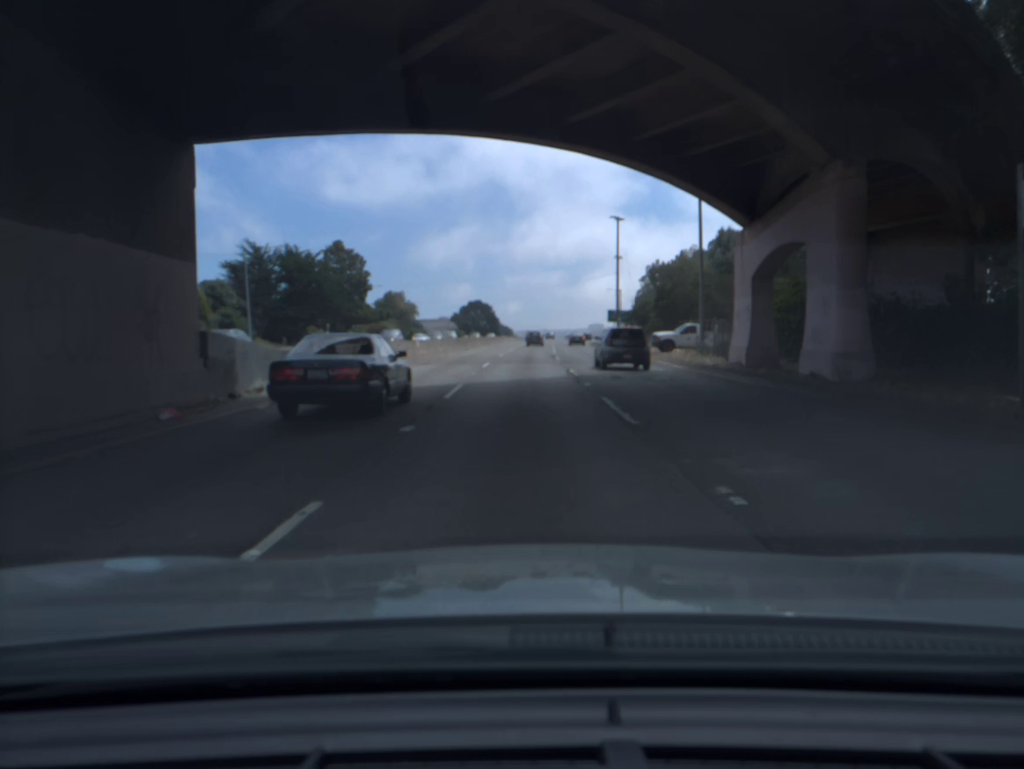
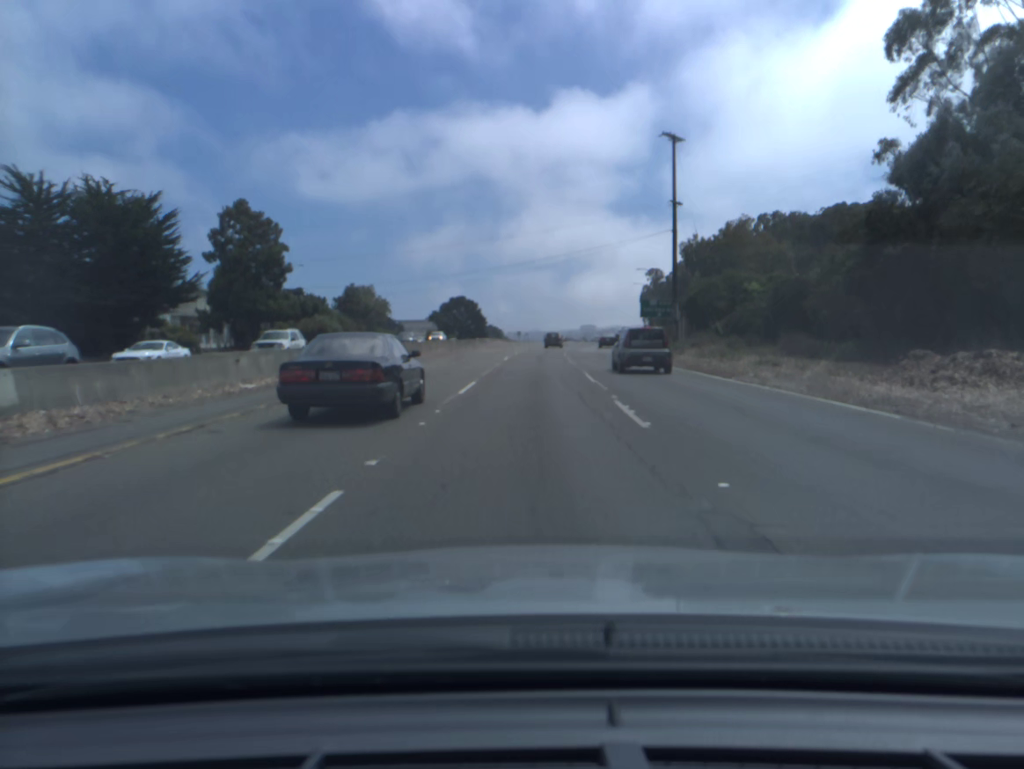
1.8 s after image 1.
(+0.3, +42.4) m; +1°
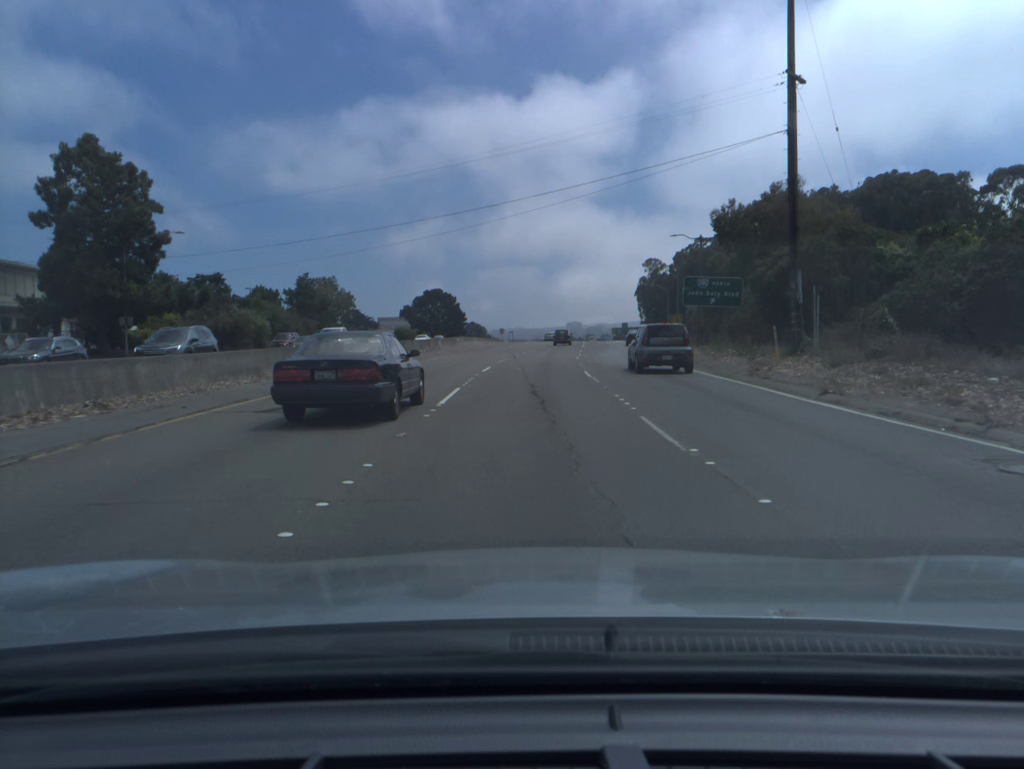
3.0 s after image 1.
(+0.3, +28.1) m; +1°
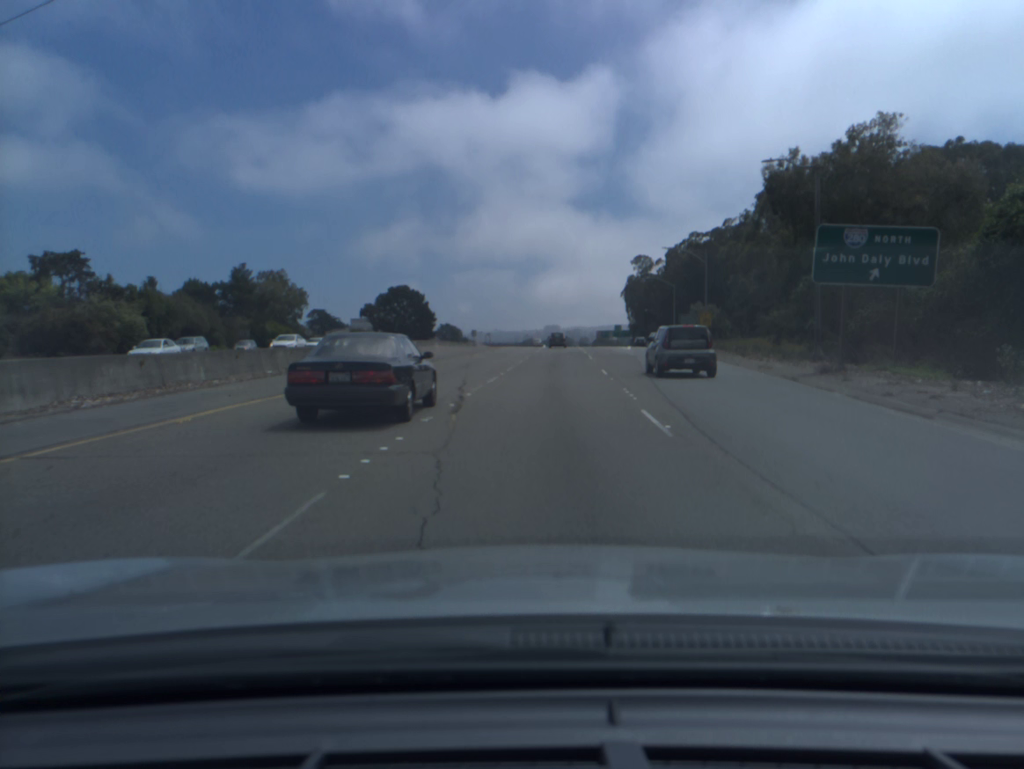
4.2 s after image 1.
(+0.3, +28.1) m; +2°
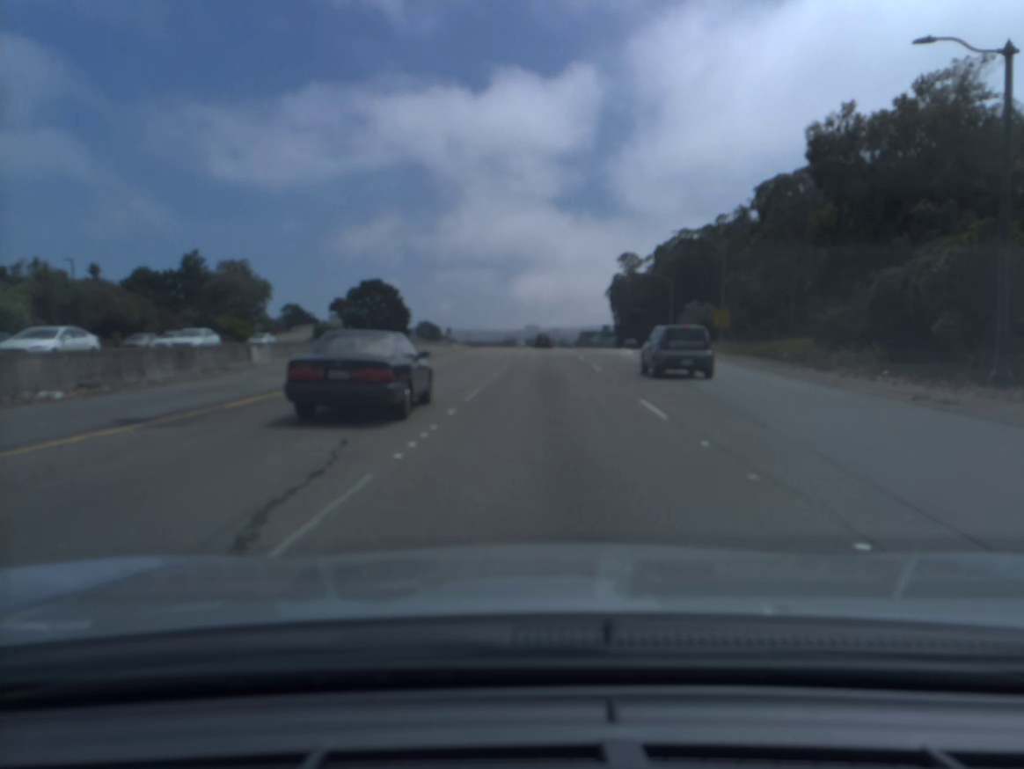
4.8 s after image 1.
(+0.1, +14.1) m; +1°
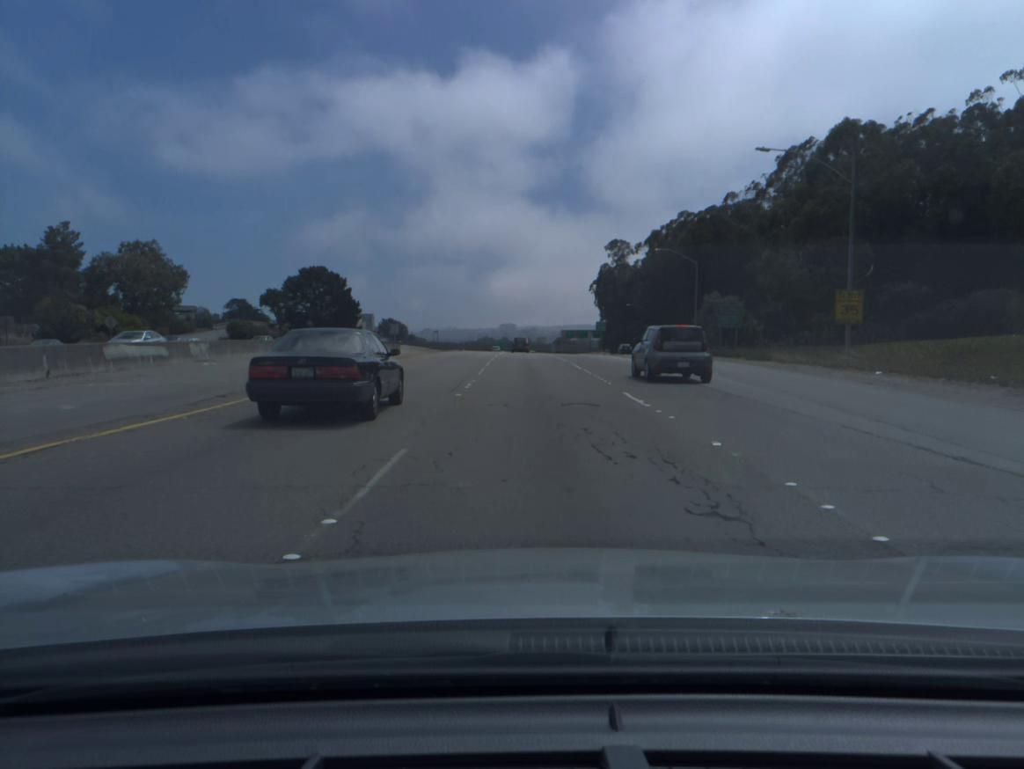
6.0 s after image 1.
(+0.5, +28.2) m; +2°
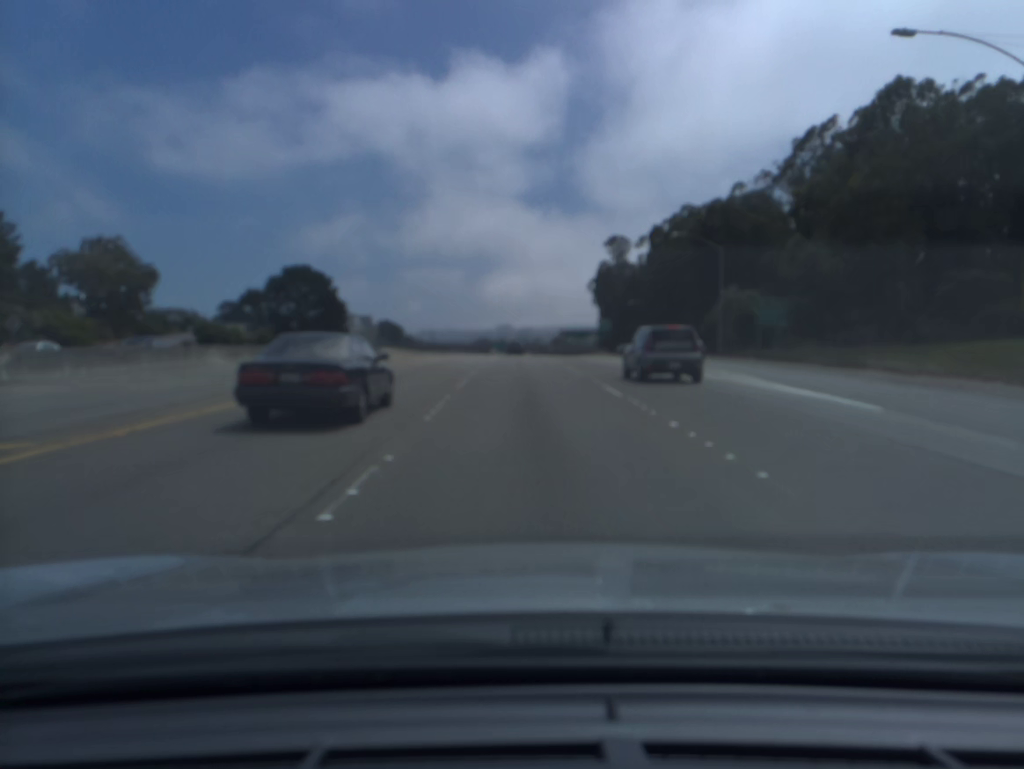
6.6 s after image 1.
(+0.1, +14.1) m; 0°
